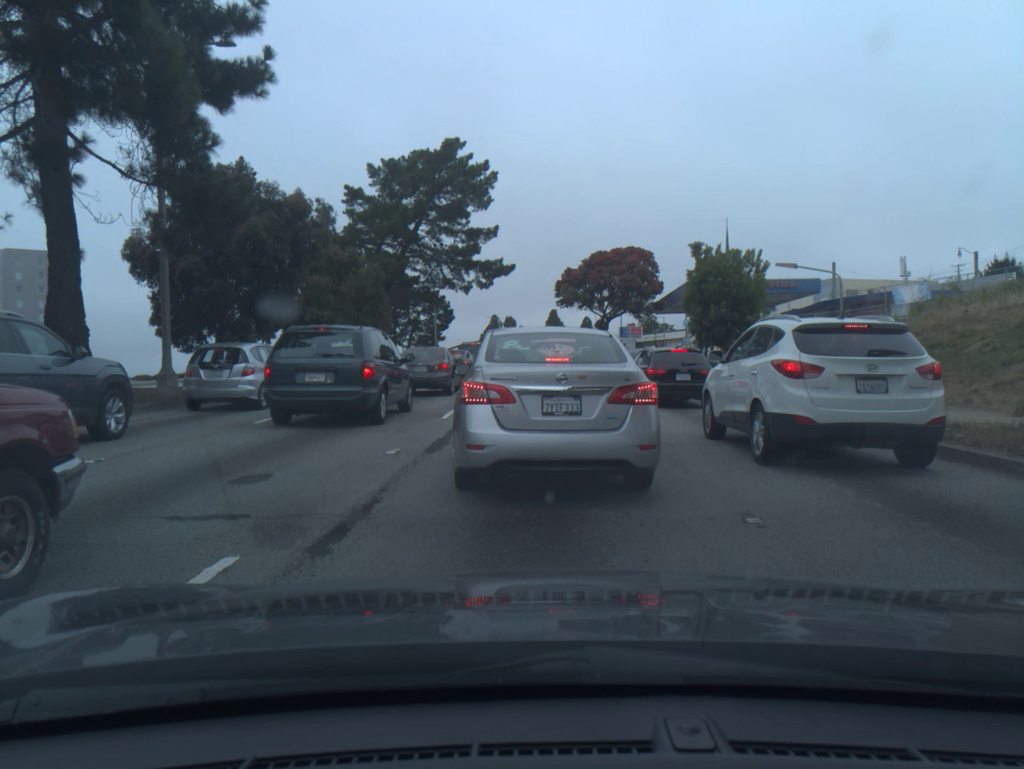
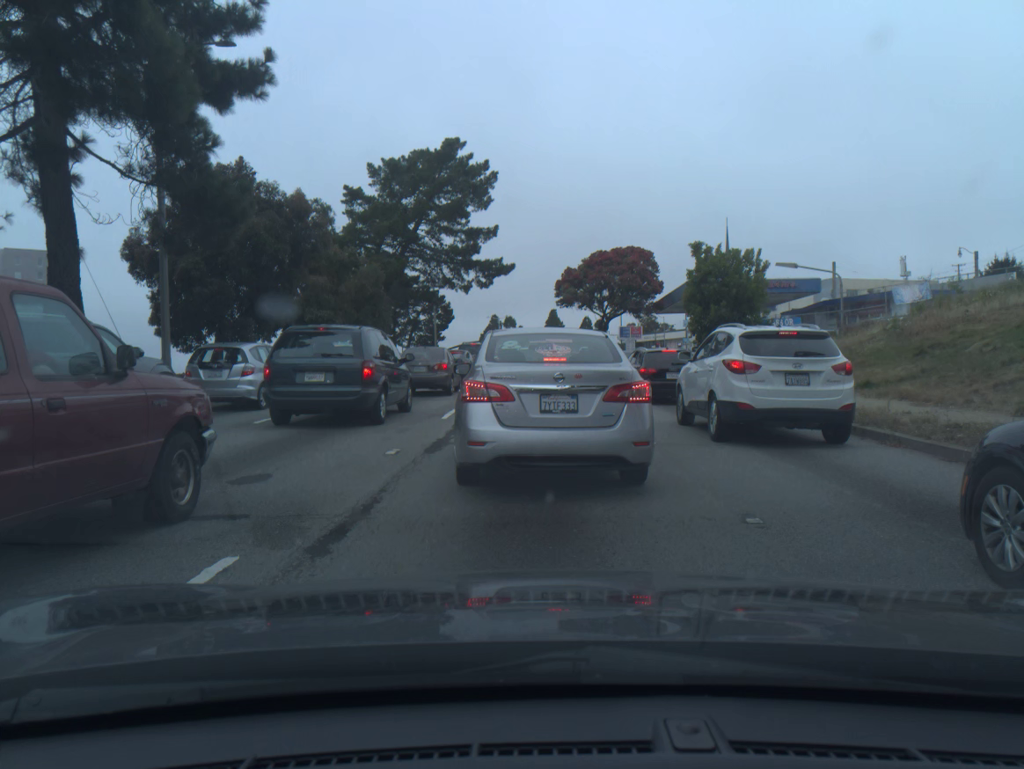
(0.0, 0.0) m; 0°
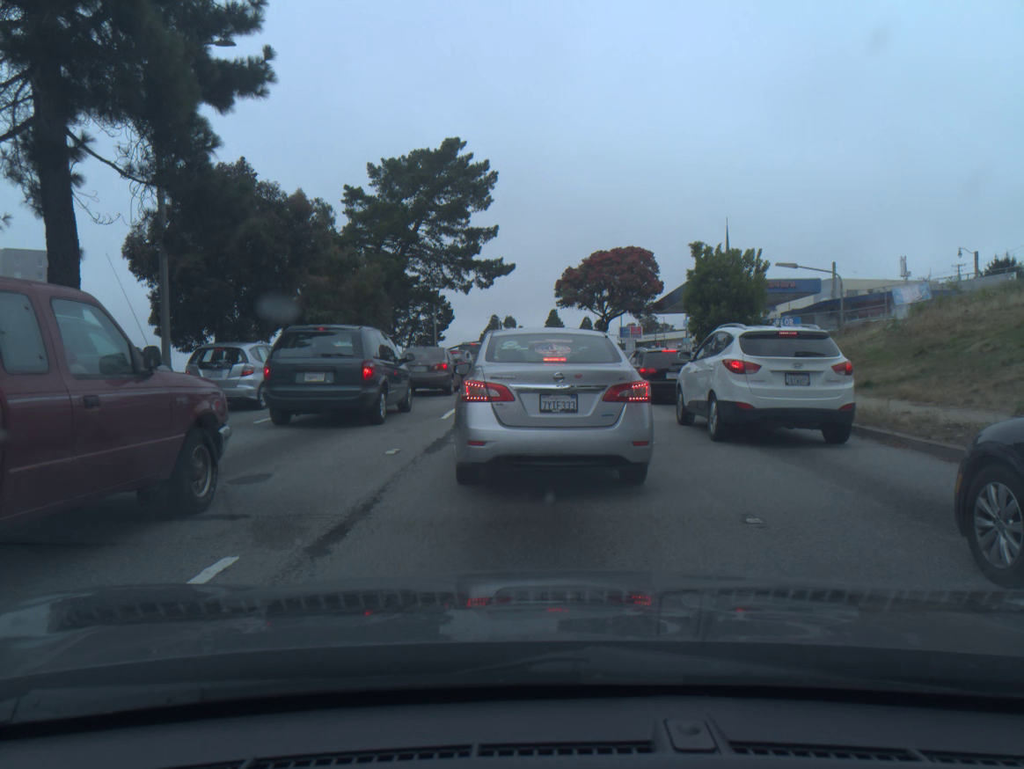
(0.0, 0.0) m; 0°
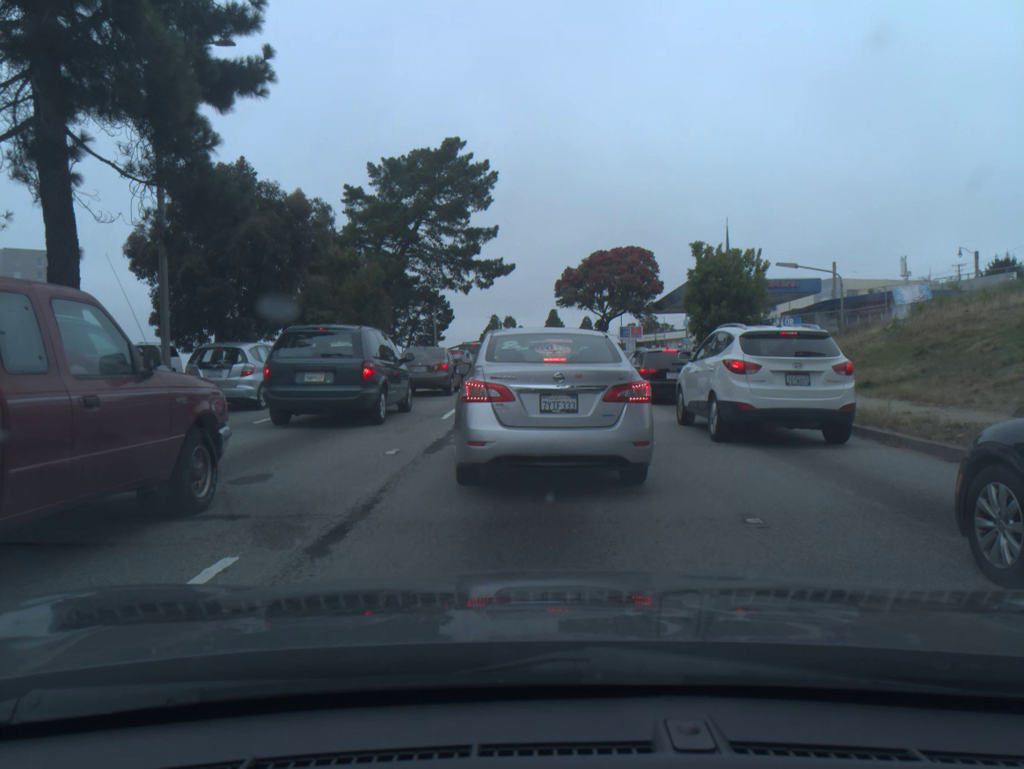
(0.0, 0.0) m; 0°
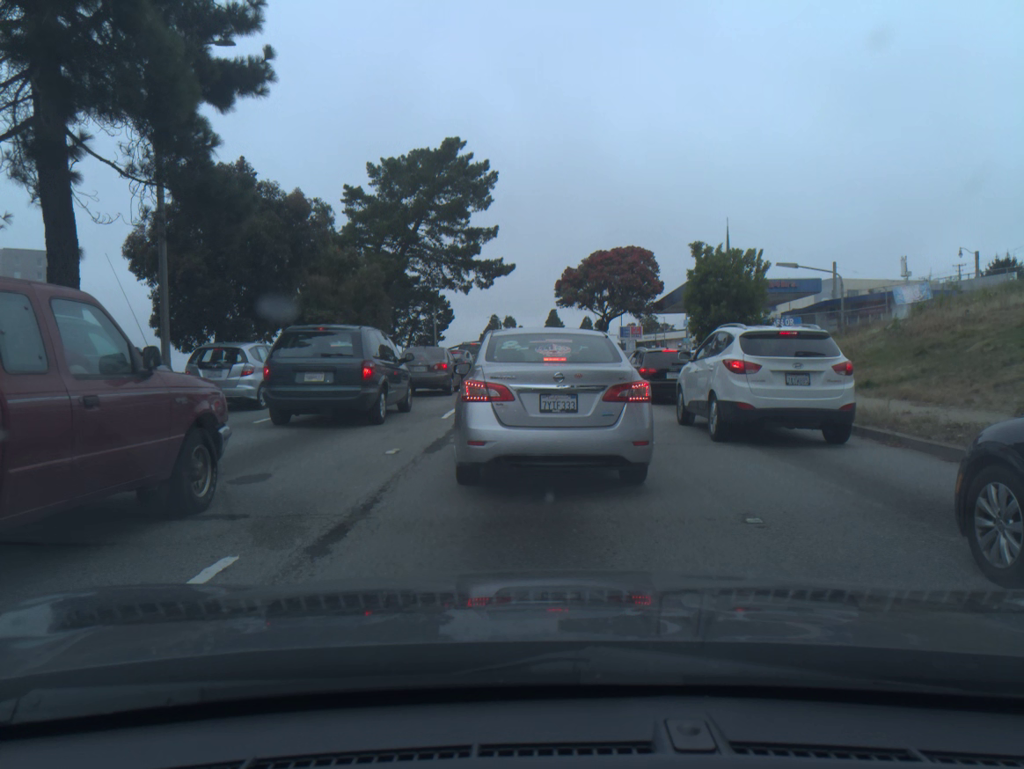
(0.0, 0.0) m; 0°
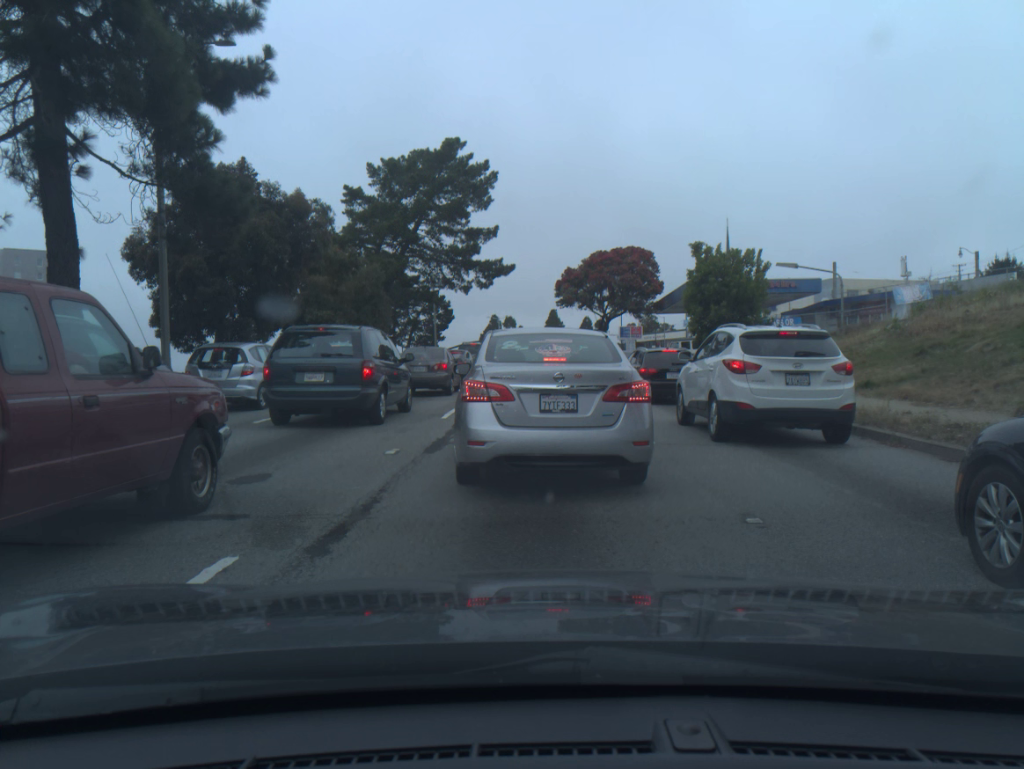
(0.0, 0.0) m; 0°
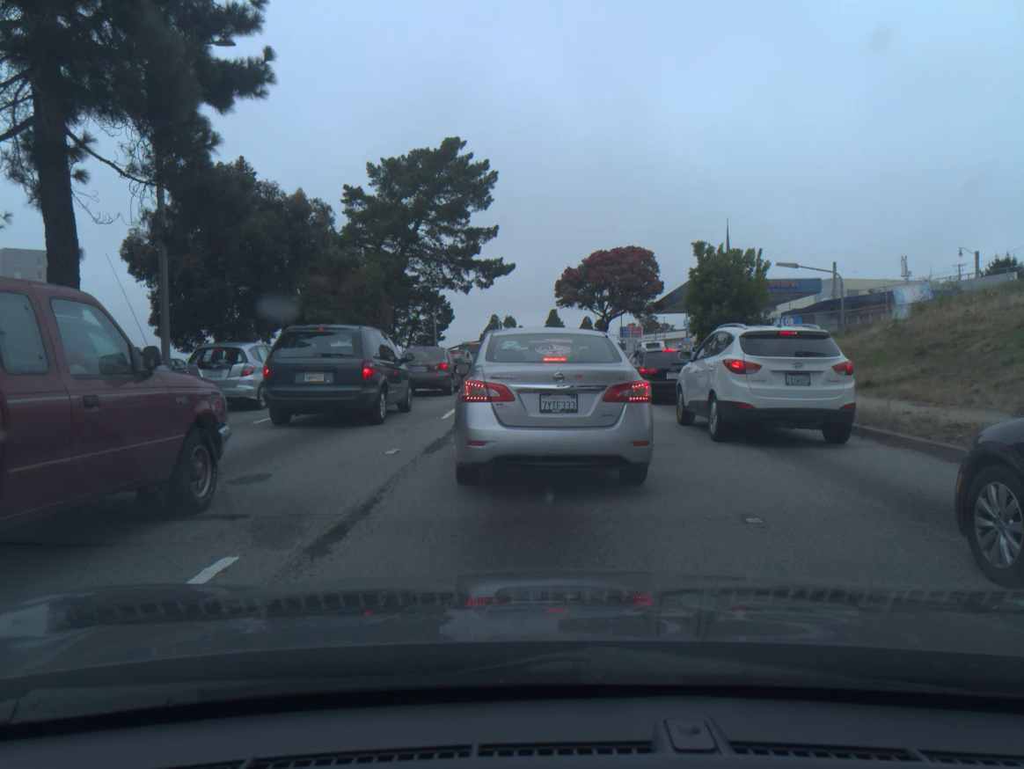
(0.0, 0.0) m; 0°
